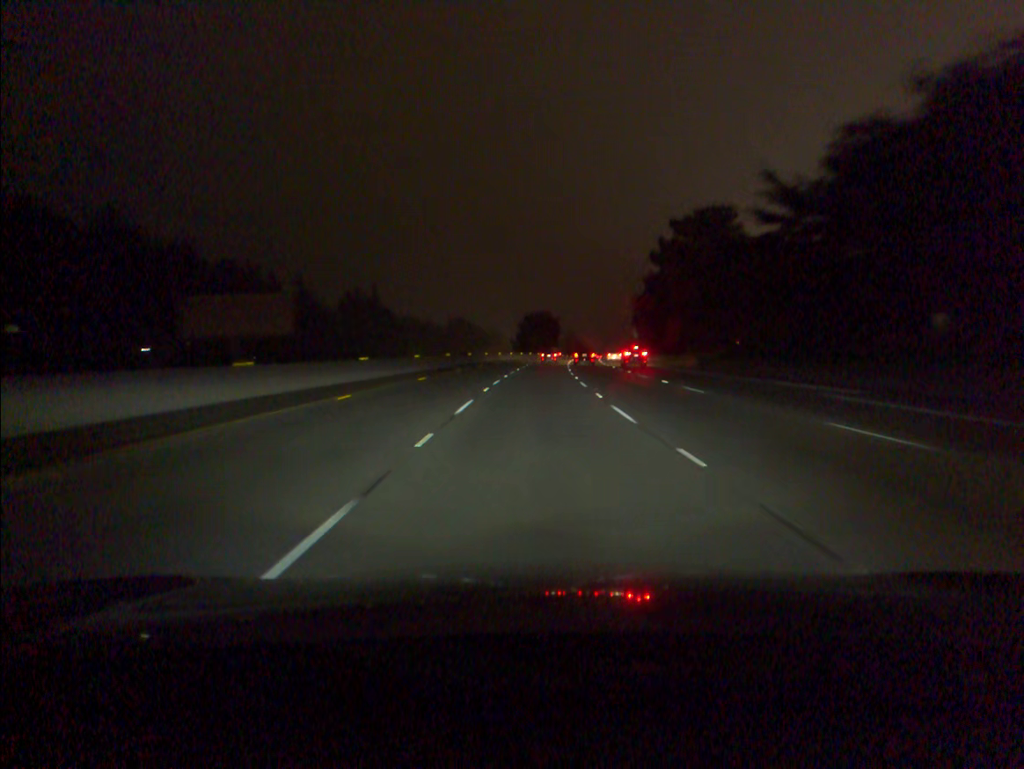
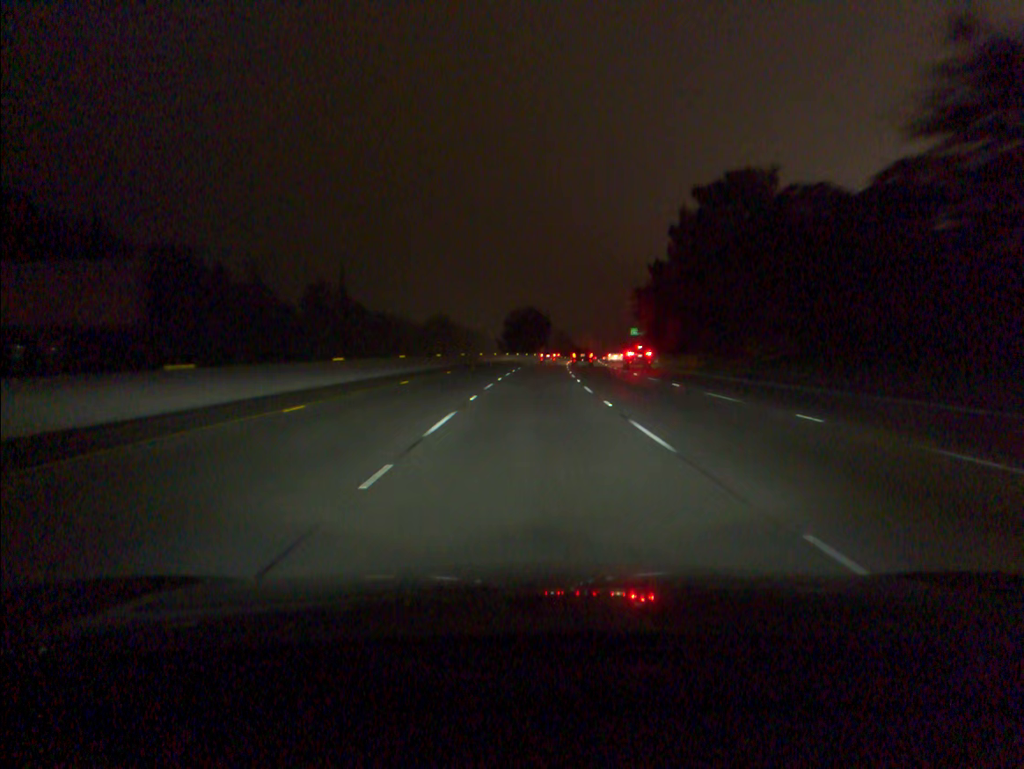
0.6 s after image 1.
(+0.1, +18.8) m; +1°
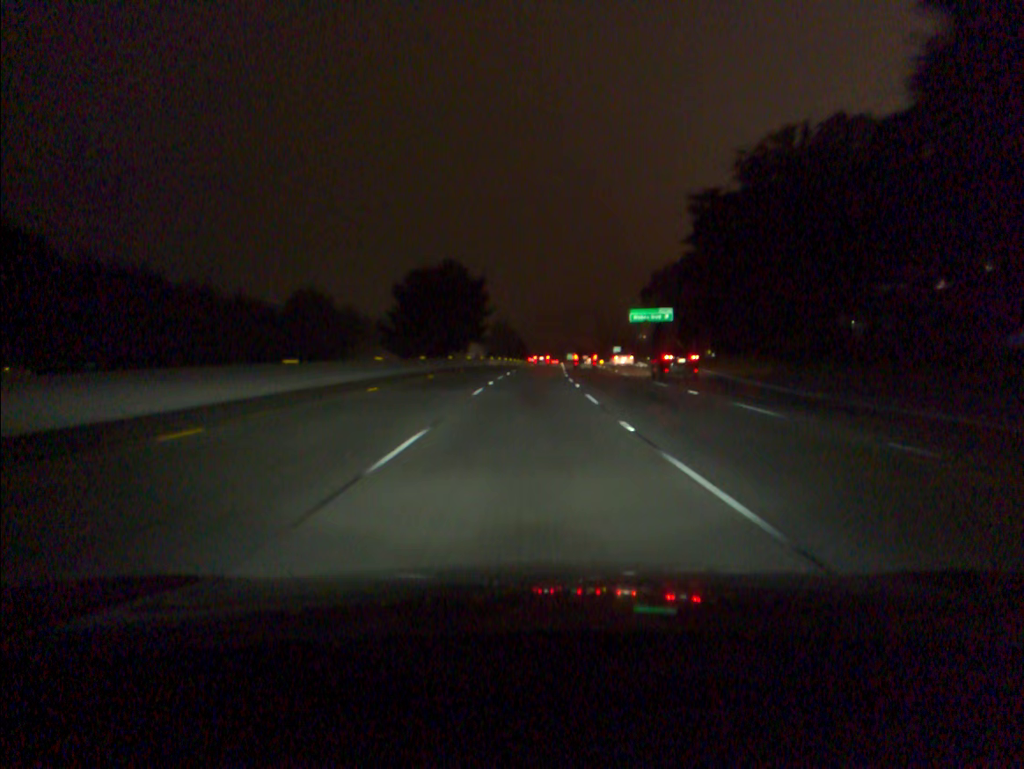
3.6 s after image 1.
(+3.5, +92.6) m; +4°
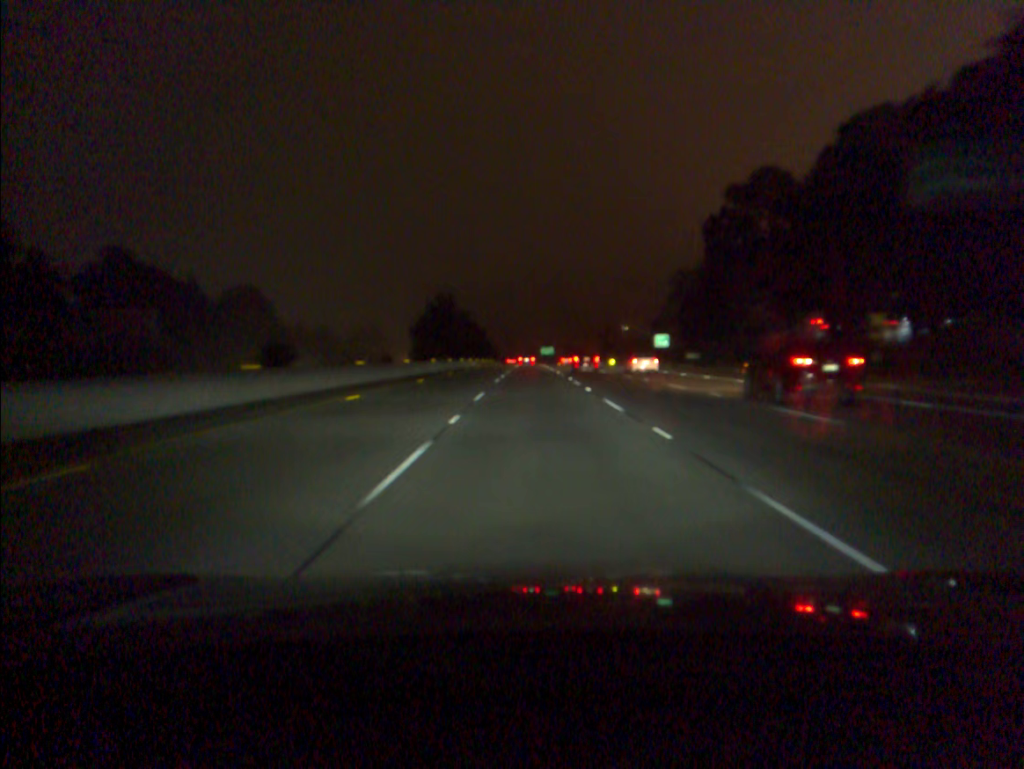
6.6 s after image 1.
(+2.5, +91.1) m; +2°
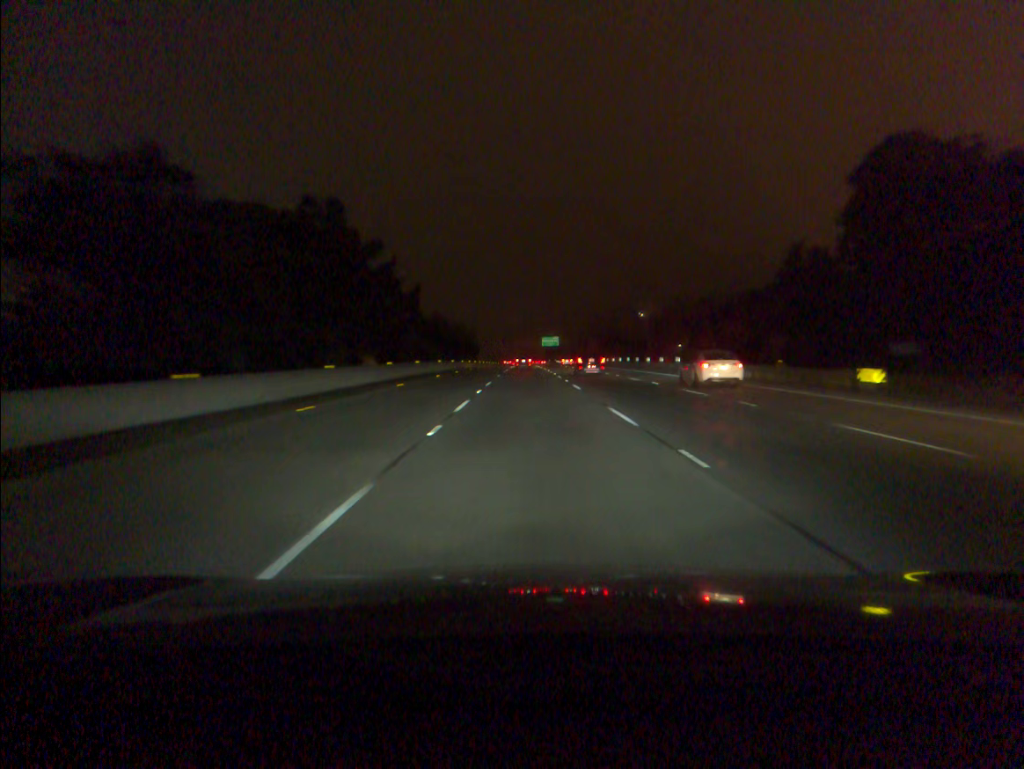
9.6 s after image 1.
(+0.7, +91.4) m; 0°
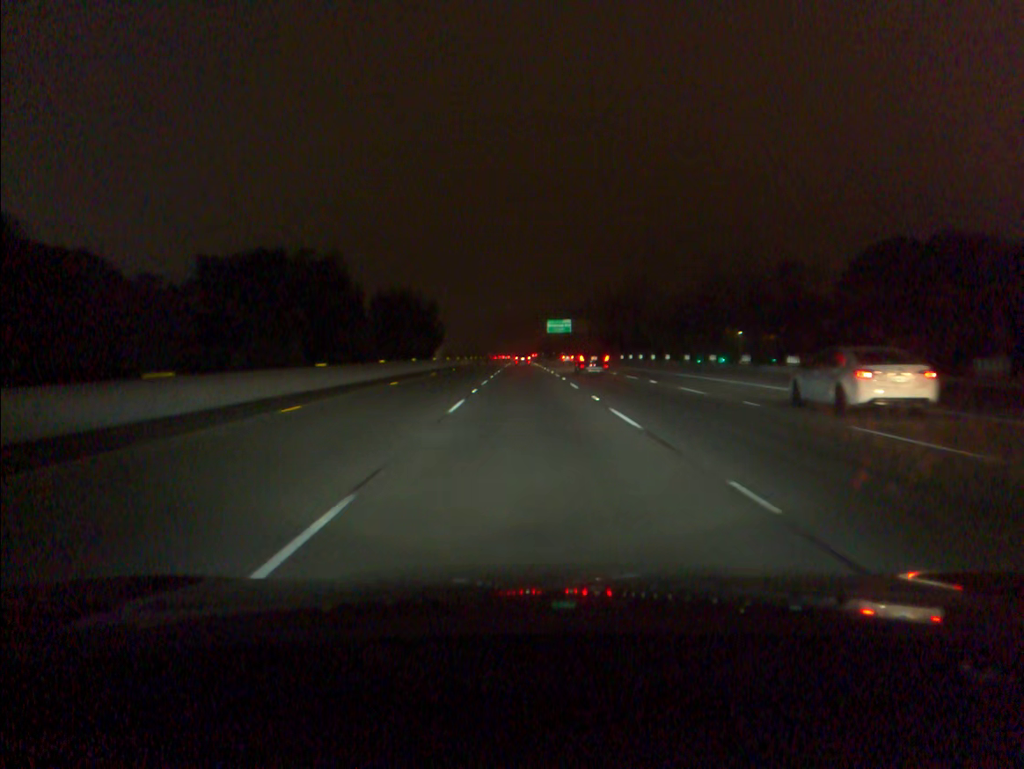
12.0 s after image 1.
(+0.1, +73.9) m; 0°
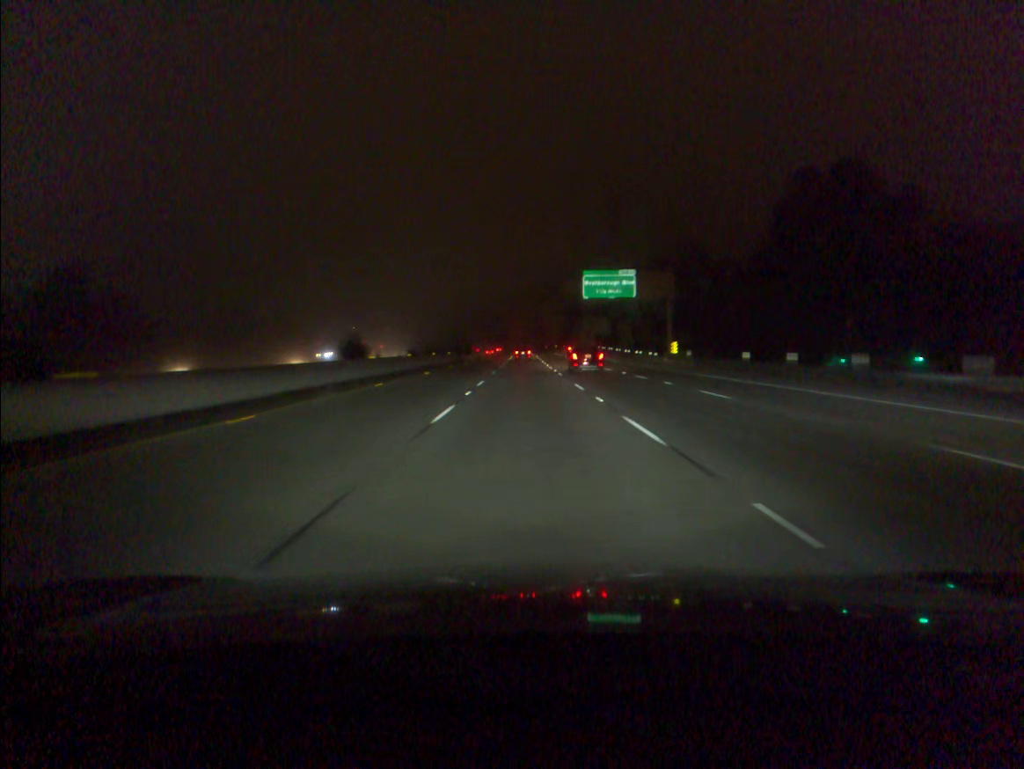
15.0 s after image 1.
(-0.2, +90.8) m; 0°
